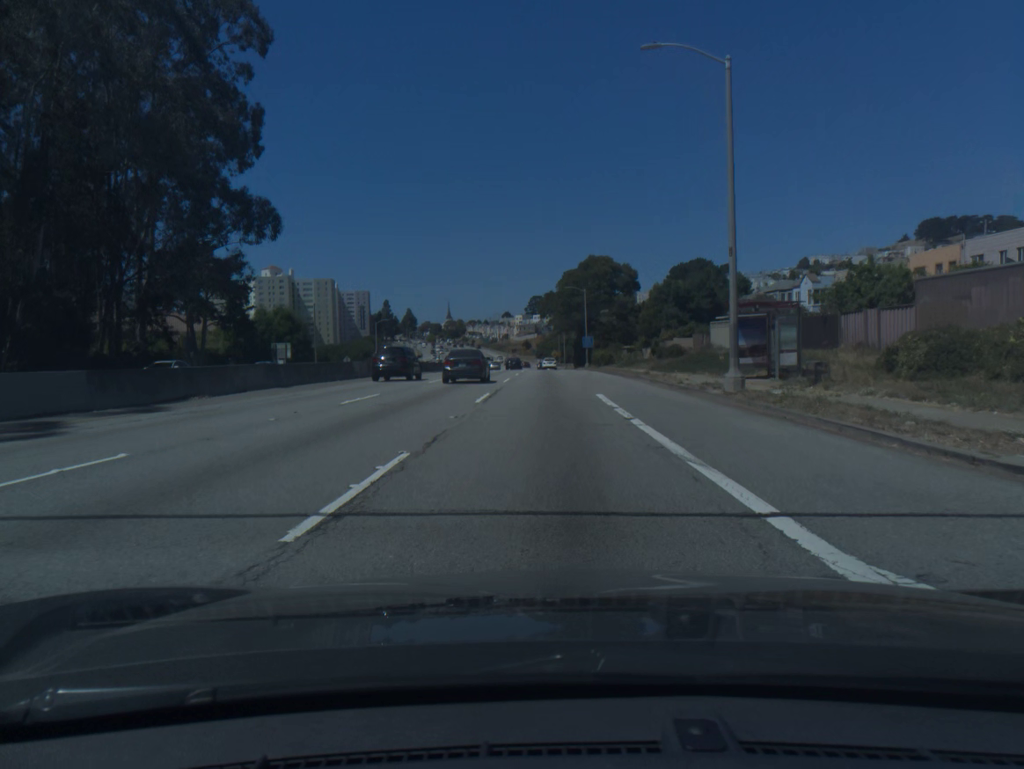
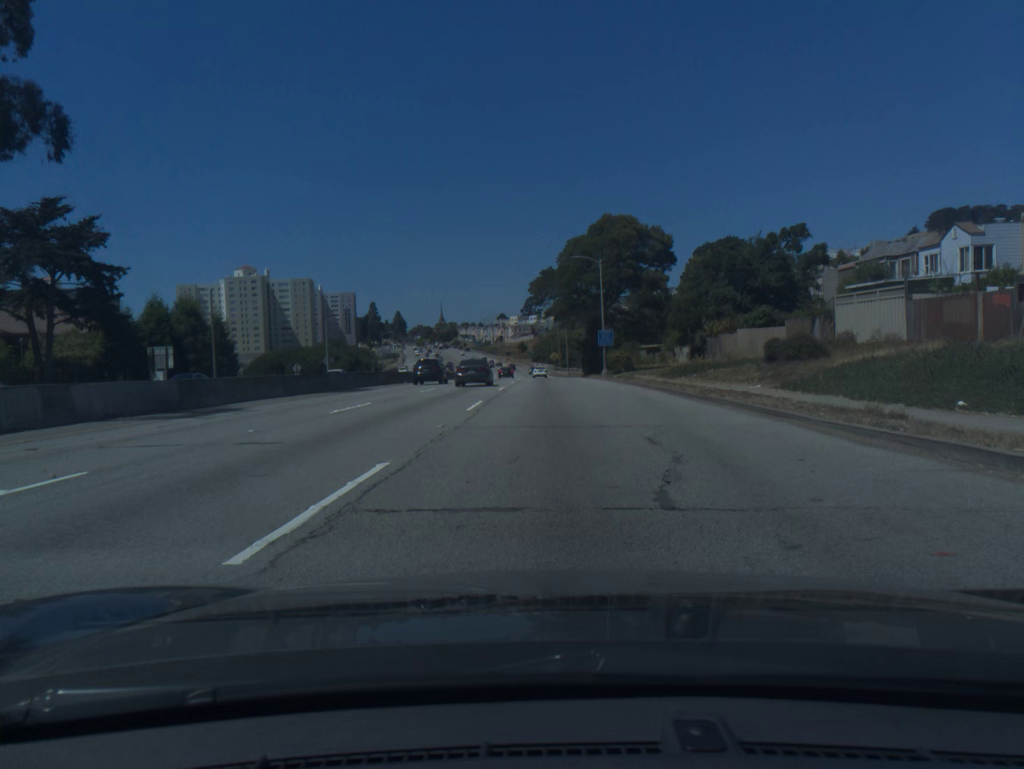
(+0.1, +30.2) m; 0°
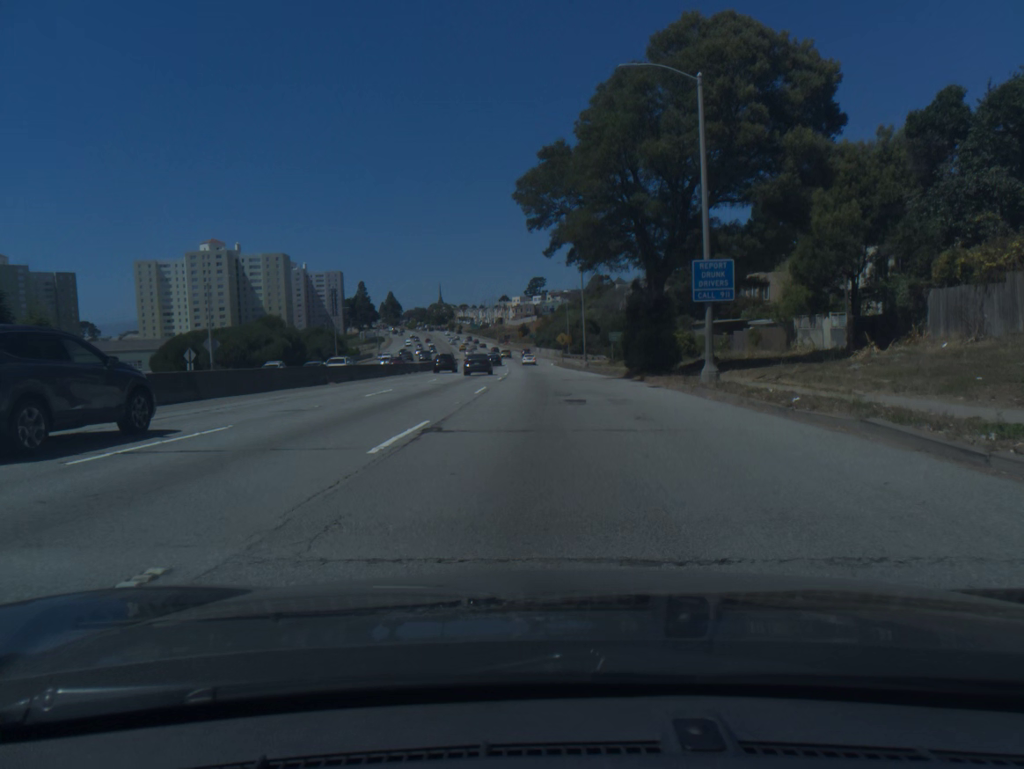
(0.0, +39.5) m; -1°
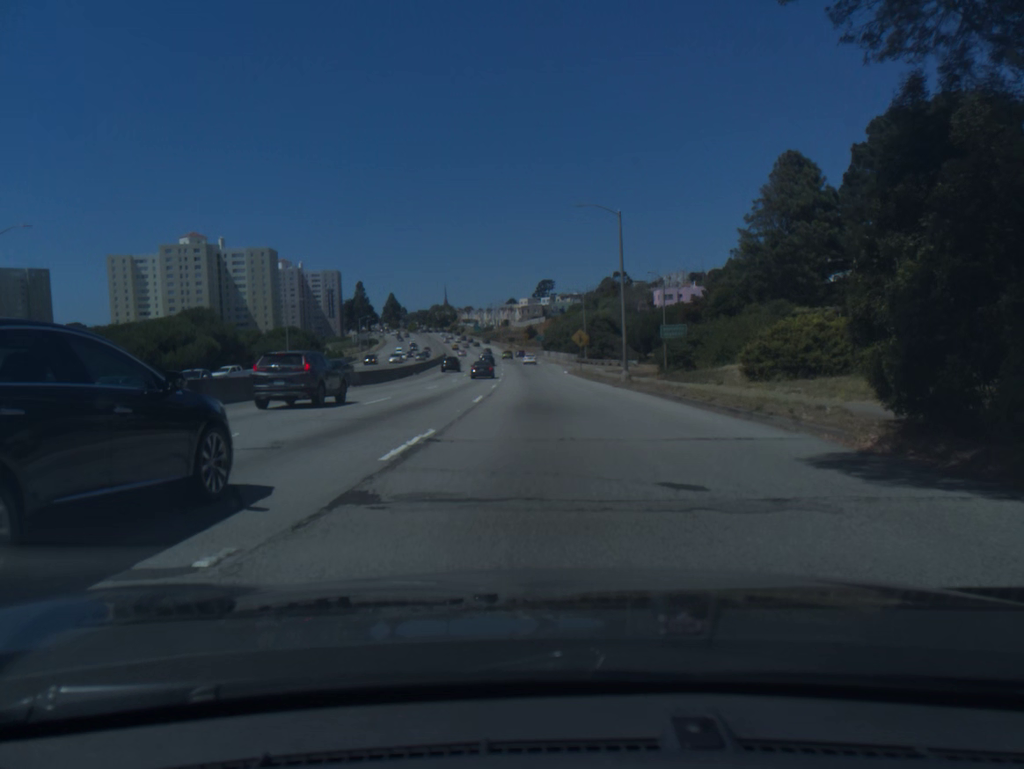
(-0.2, +29.0) m; -1°
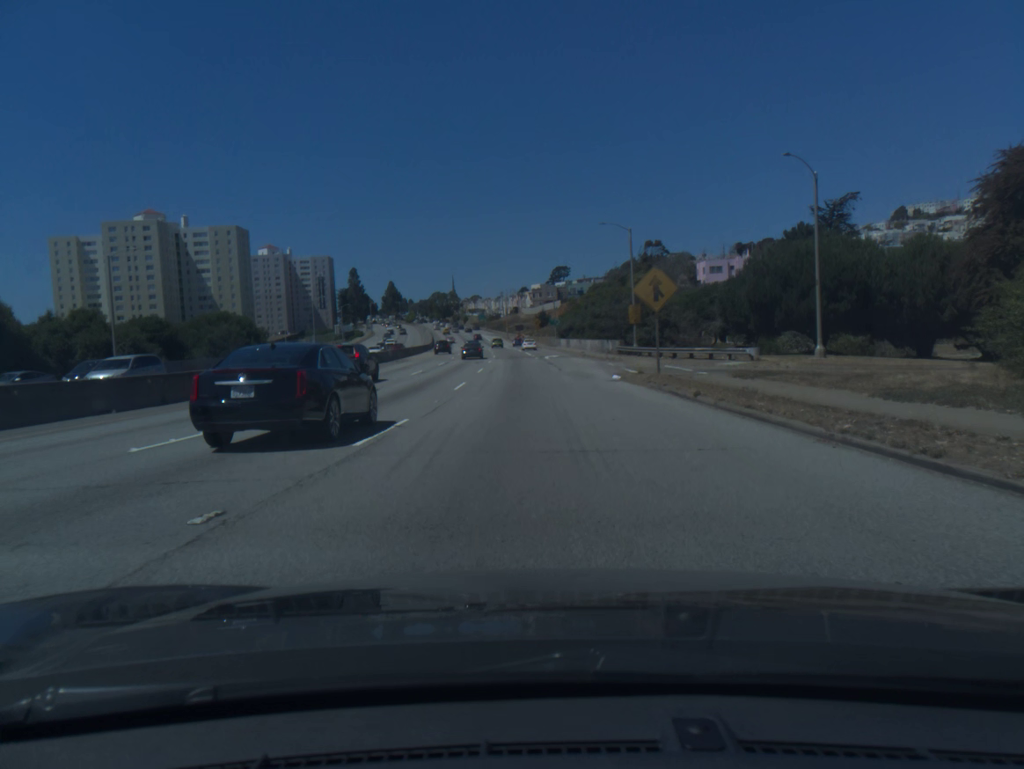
(-0.3, +42.8) m; -1°
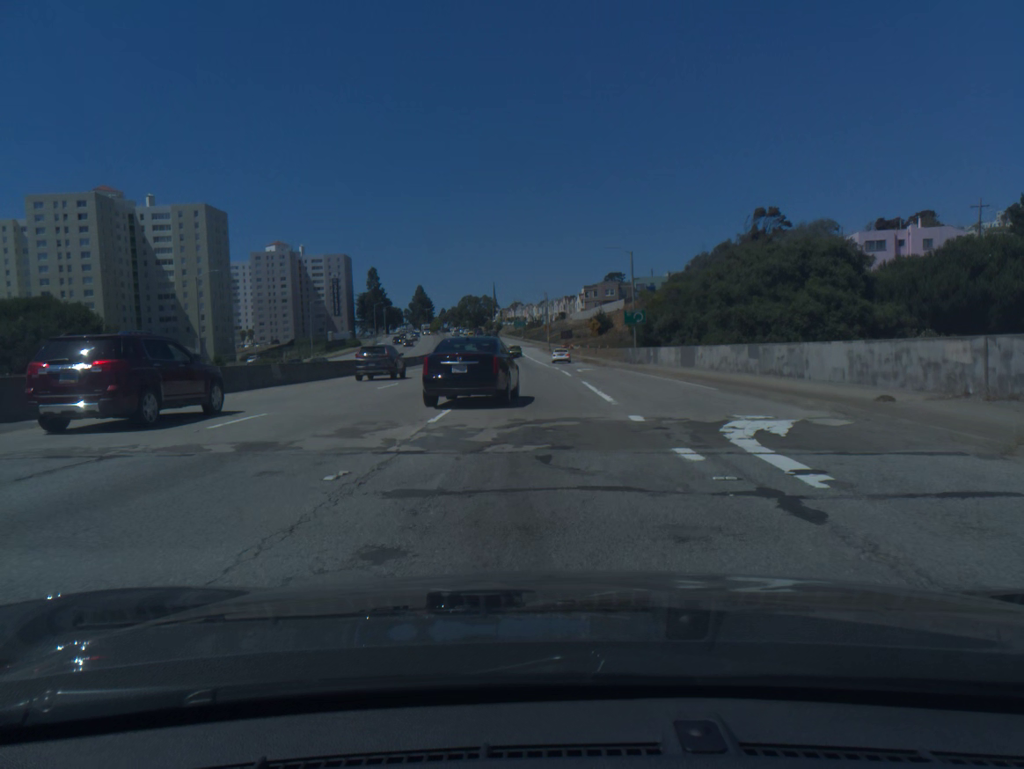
(-1.6, +57.3) m; -3°
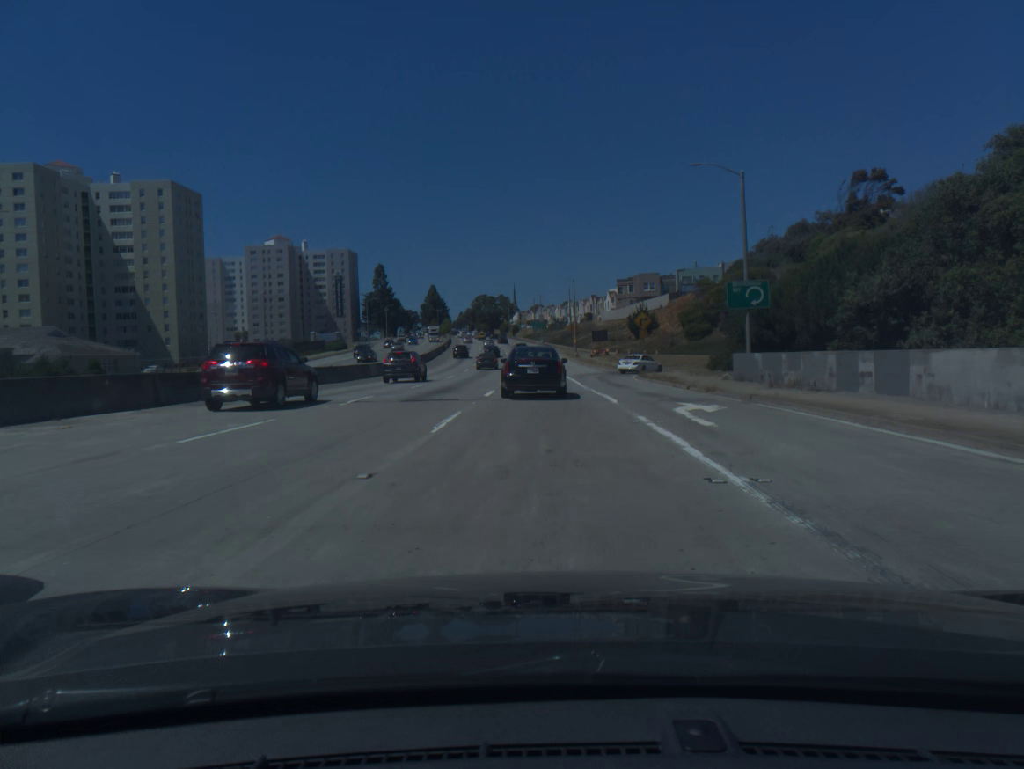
(-0.4, +31.3) m; -1°
